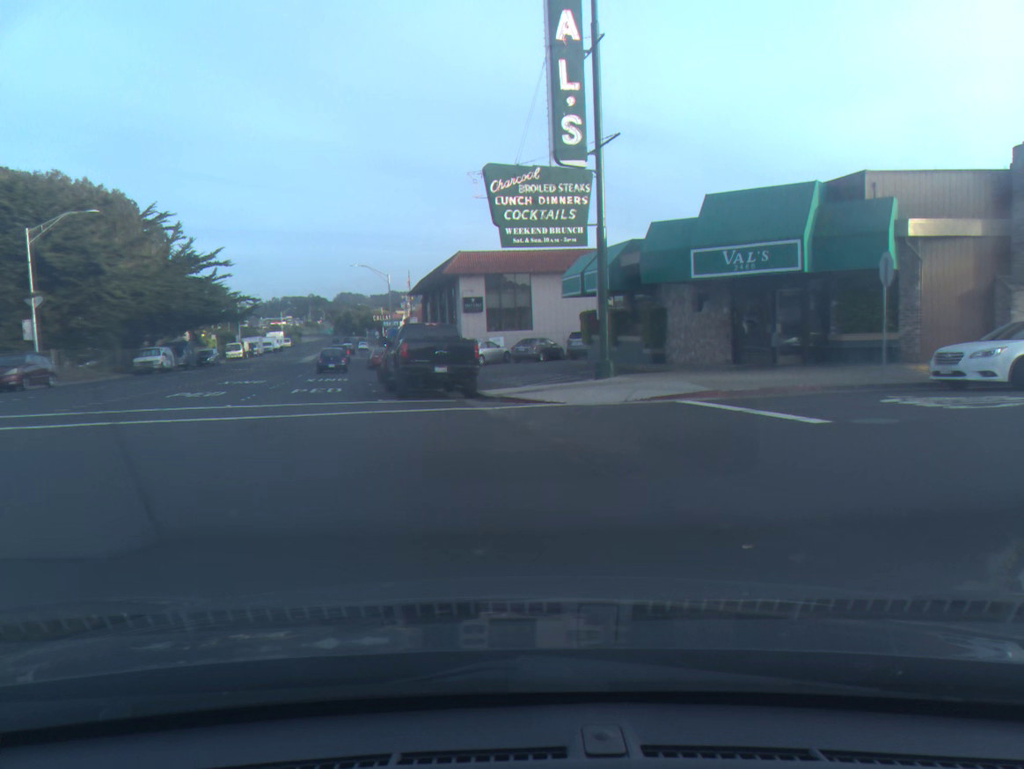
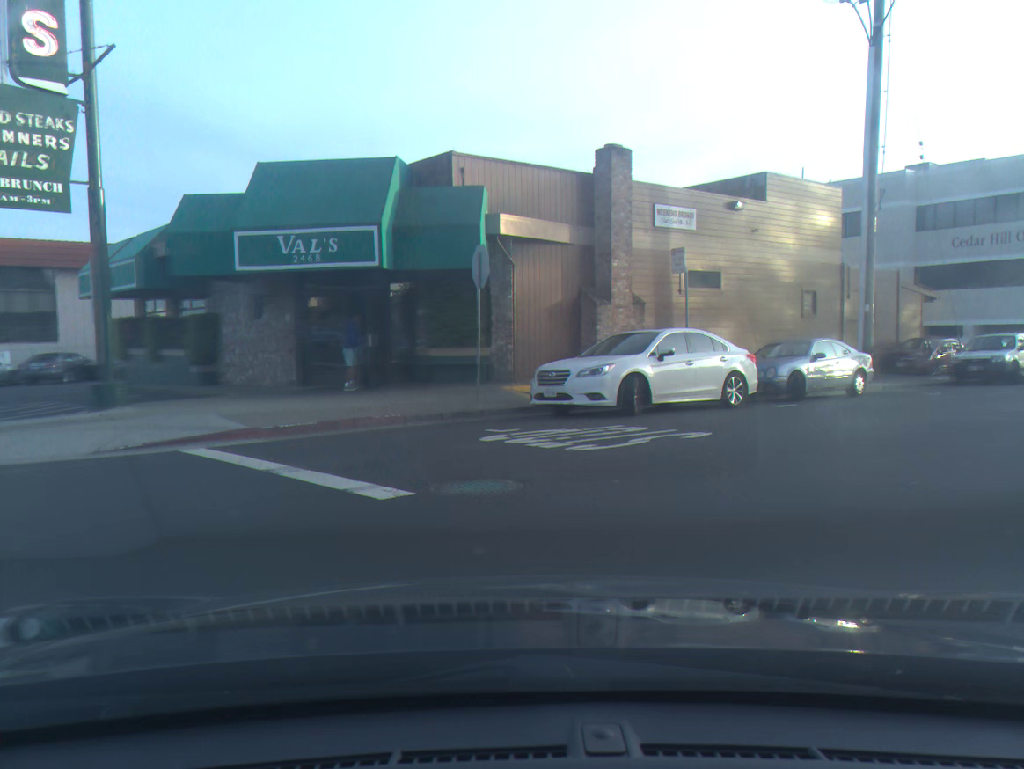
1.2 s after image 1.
(+1.4, +5.1) m; +34°
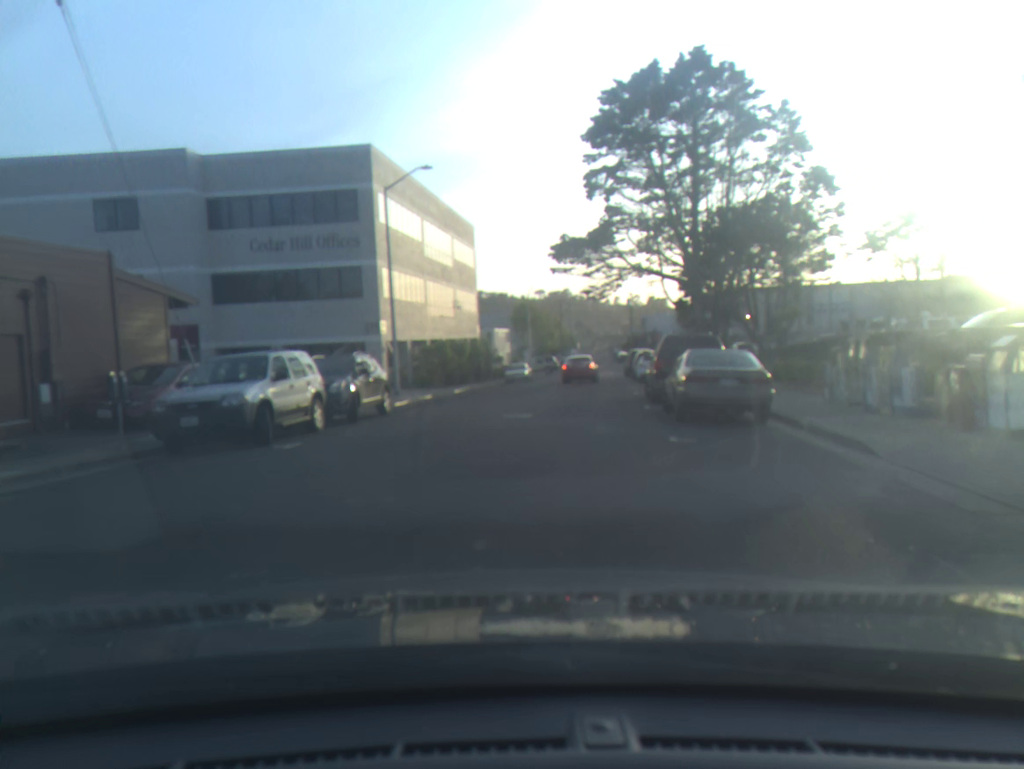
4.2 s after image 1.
(+6.3, +13.0) m; +32°
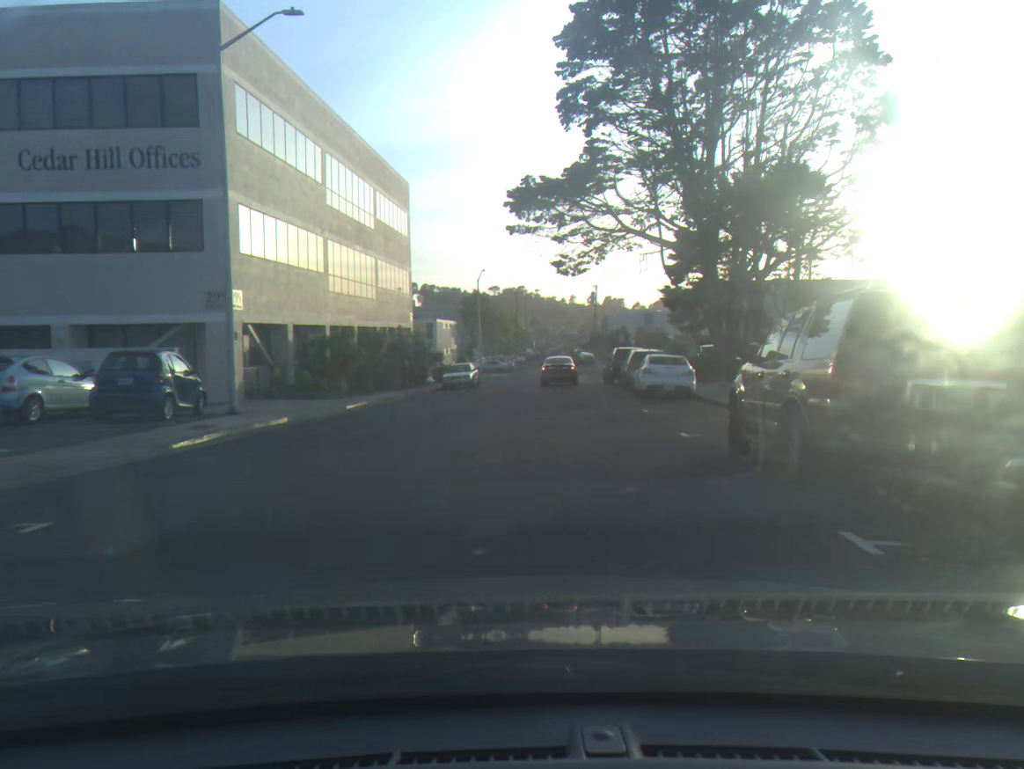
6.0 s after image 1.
(+0.5, +14.1) m; +4°
